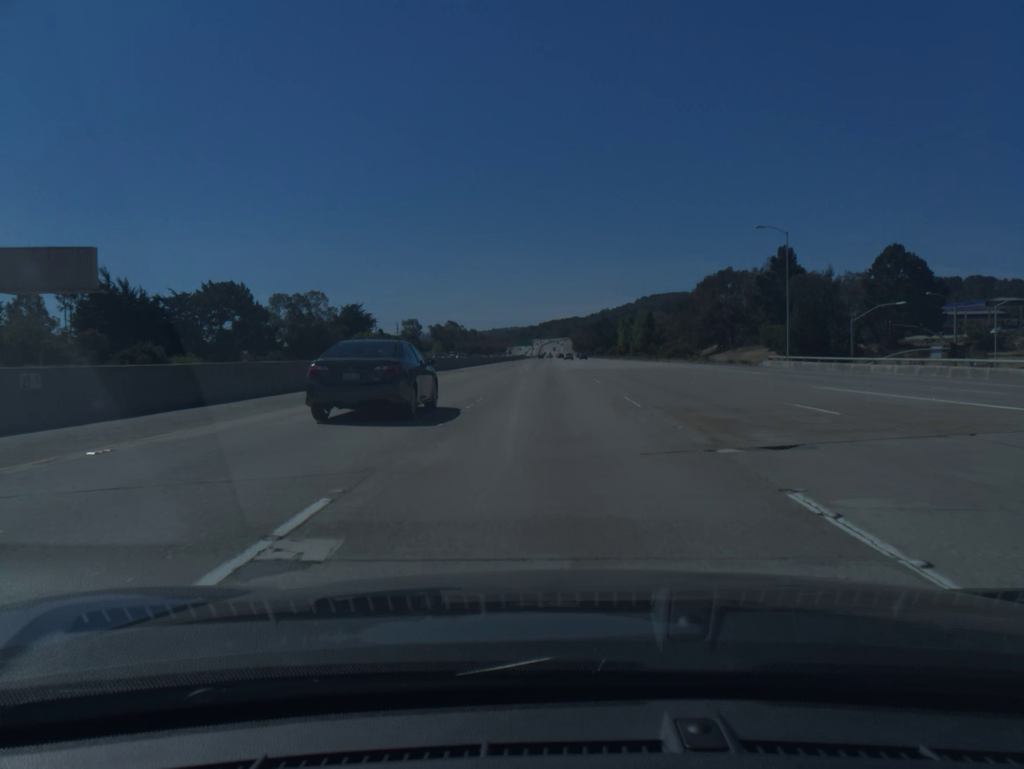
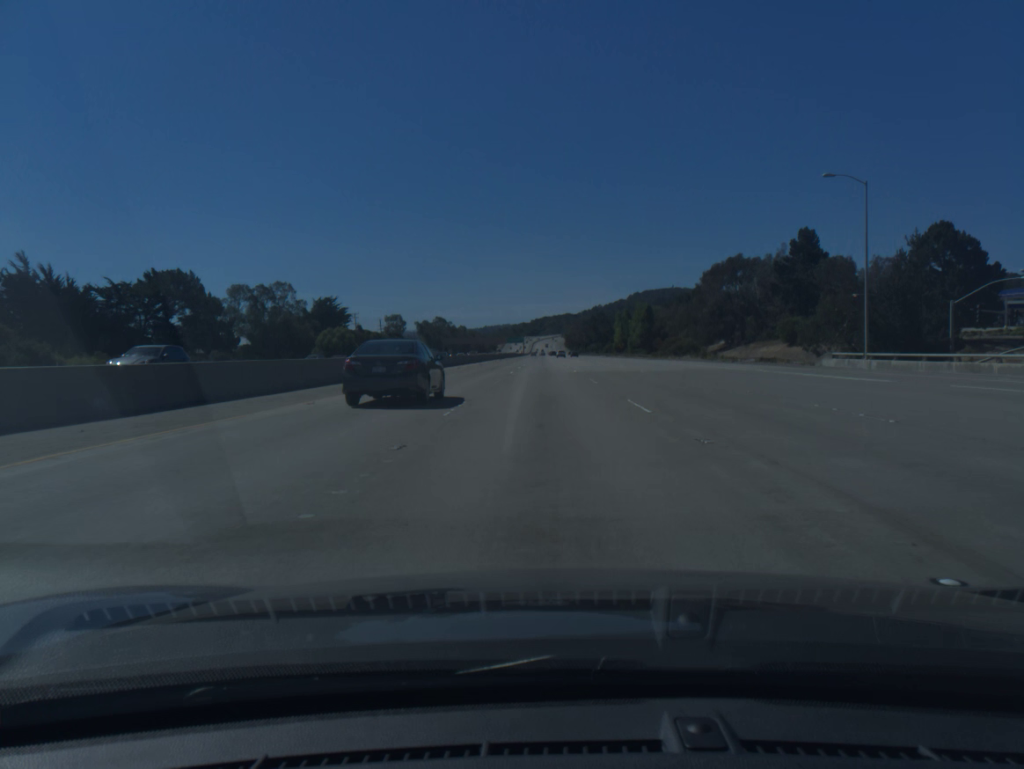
(+0.1, +17.5) m; +1°
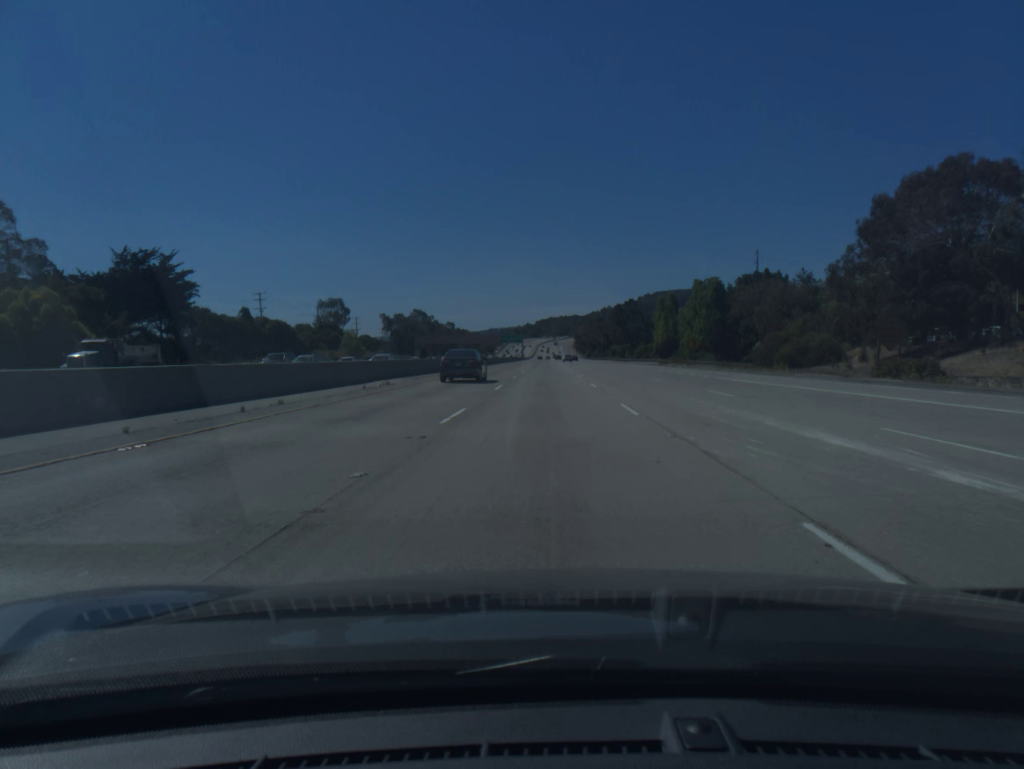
(0.0, +87.0) m; 0°
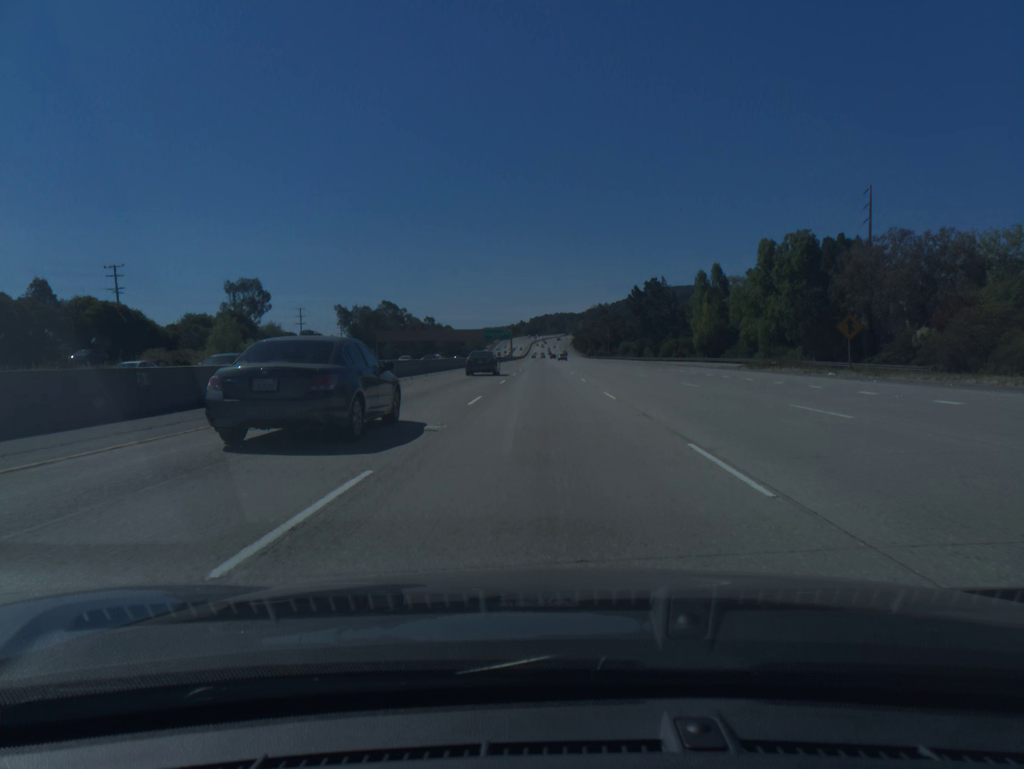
(+0.1, +52.2) m; 0°
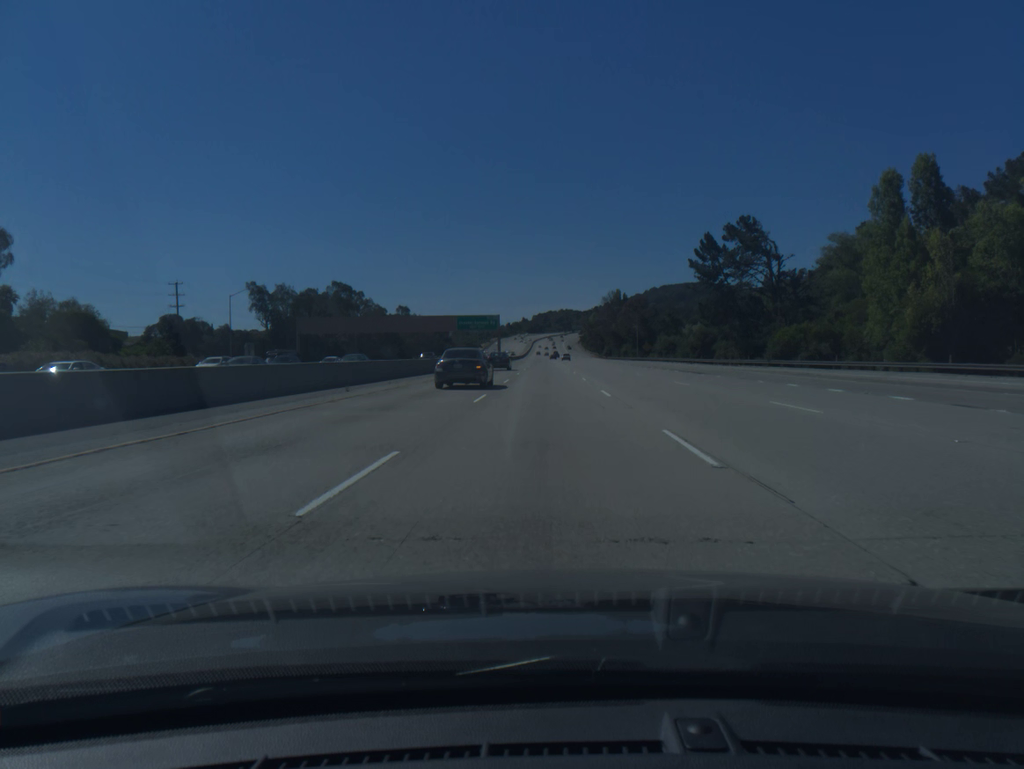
(-0.1, +69.6) m; 0°
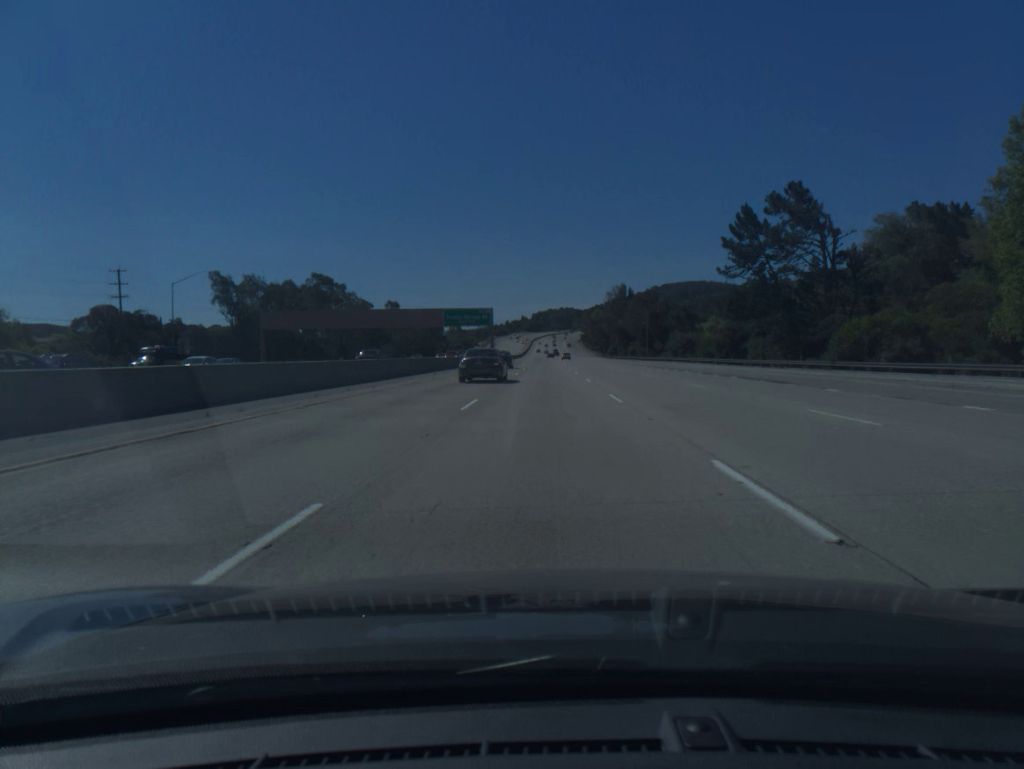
(0.0, +17.4) m; 0°
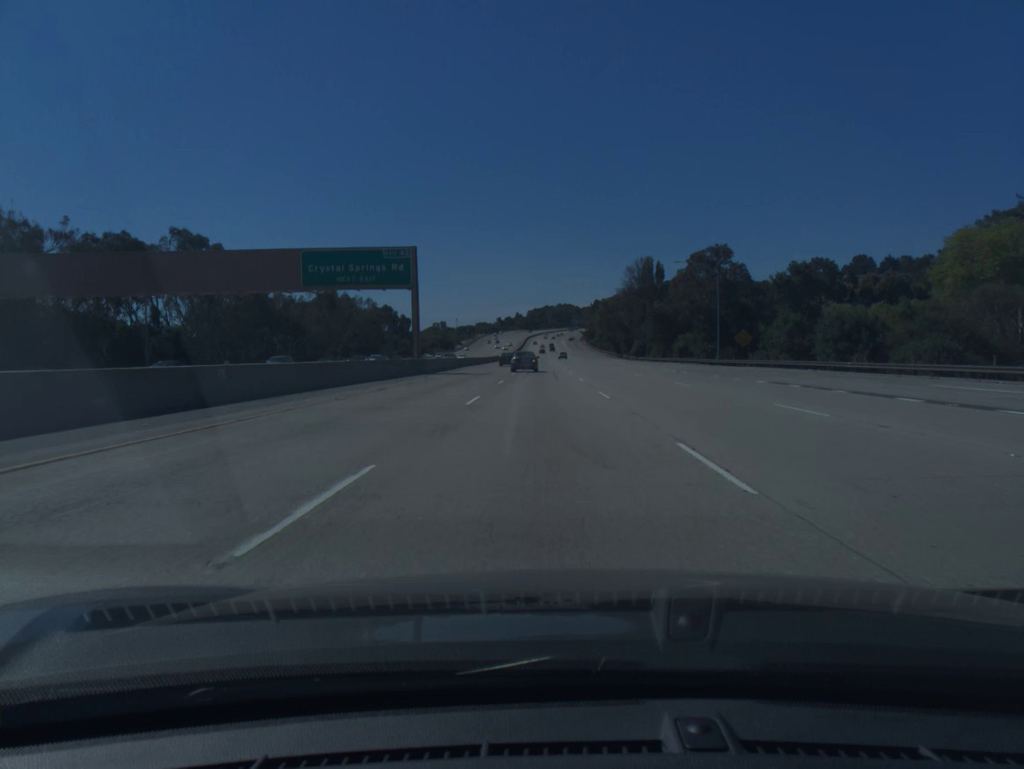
(+0.2, +69.4) m; 0°
